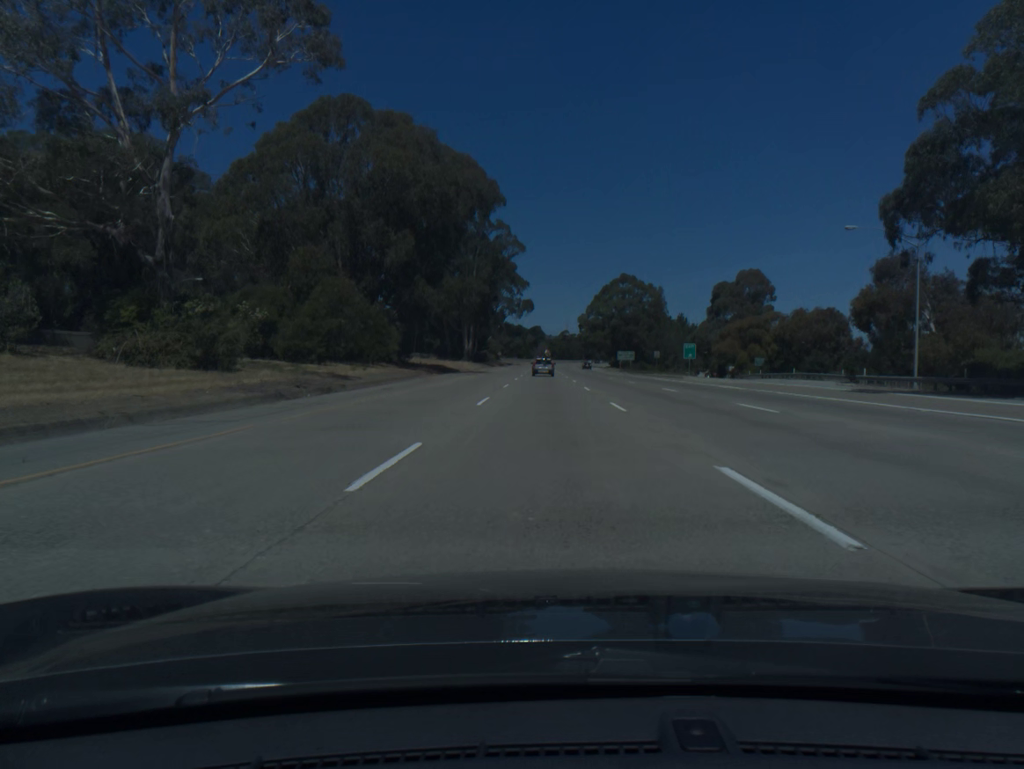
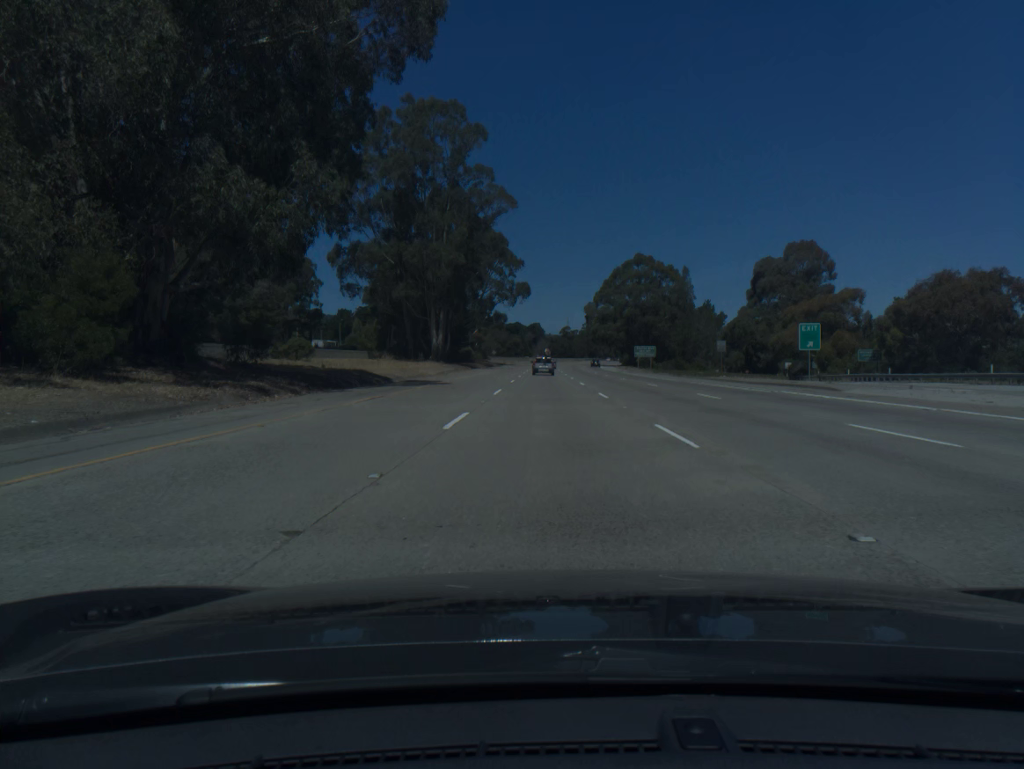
(0.0, +37.7) m; 0°
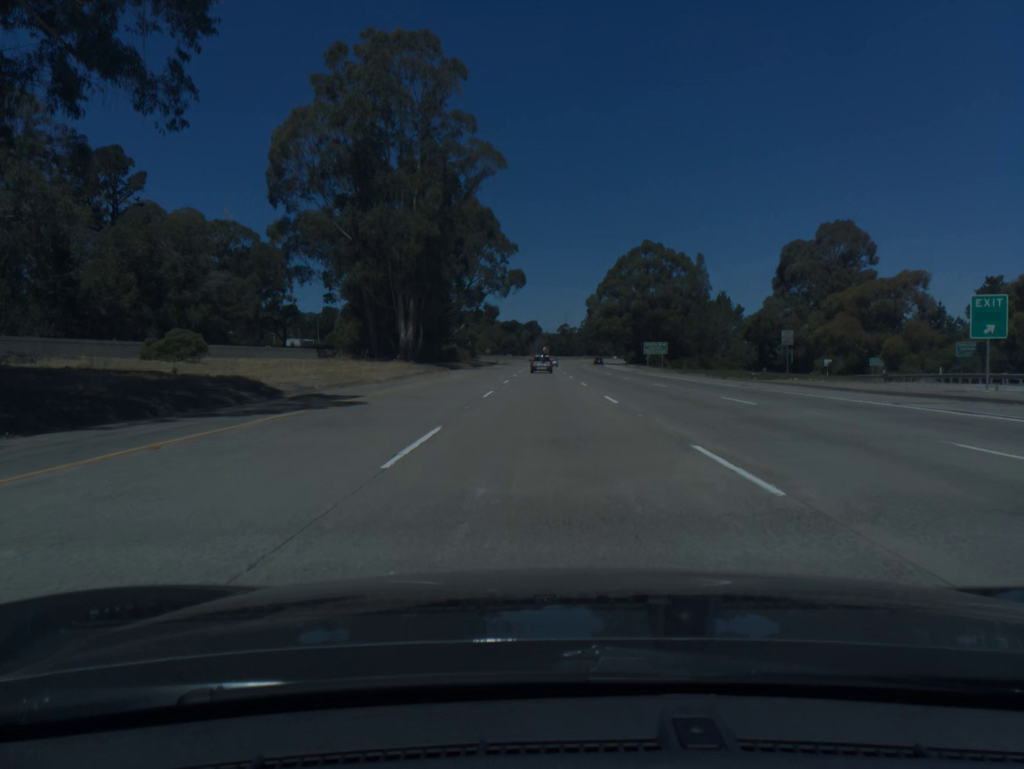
(0.0, +18.8) m; 0°
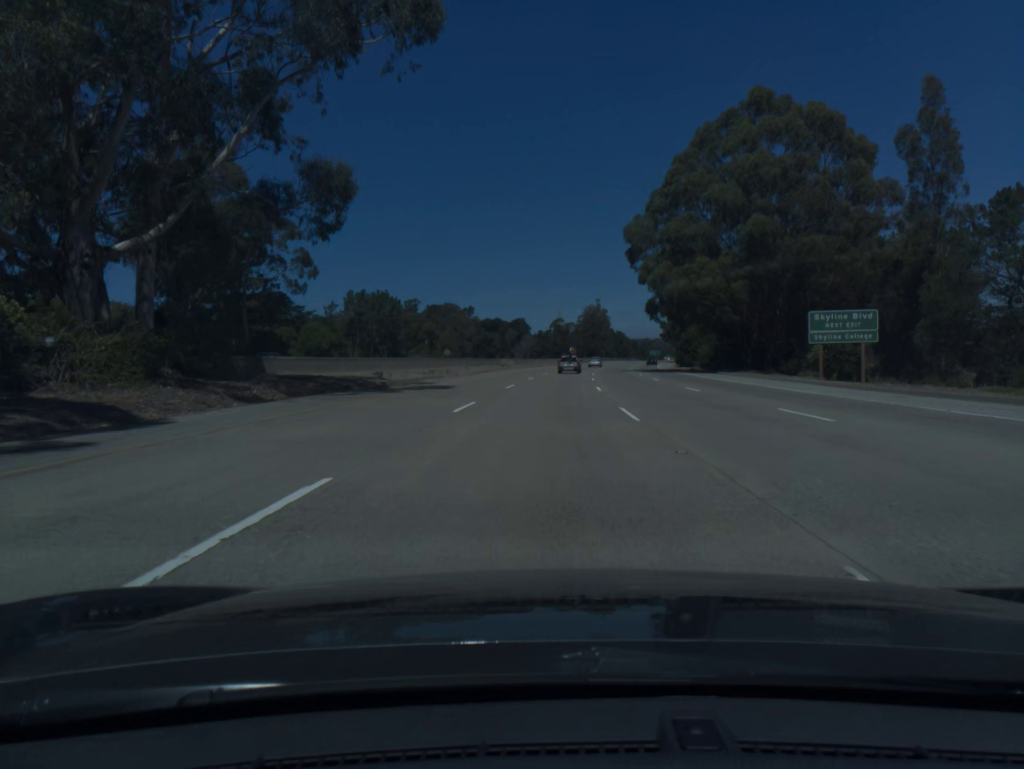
(+0.4, +93.9) m; +1°
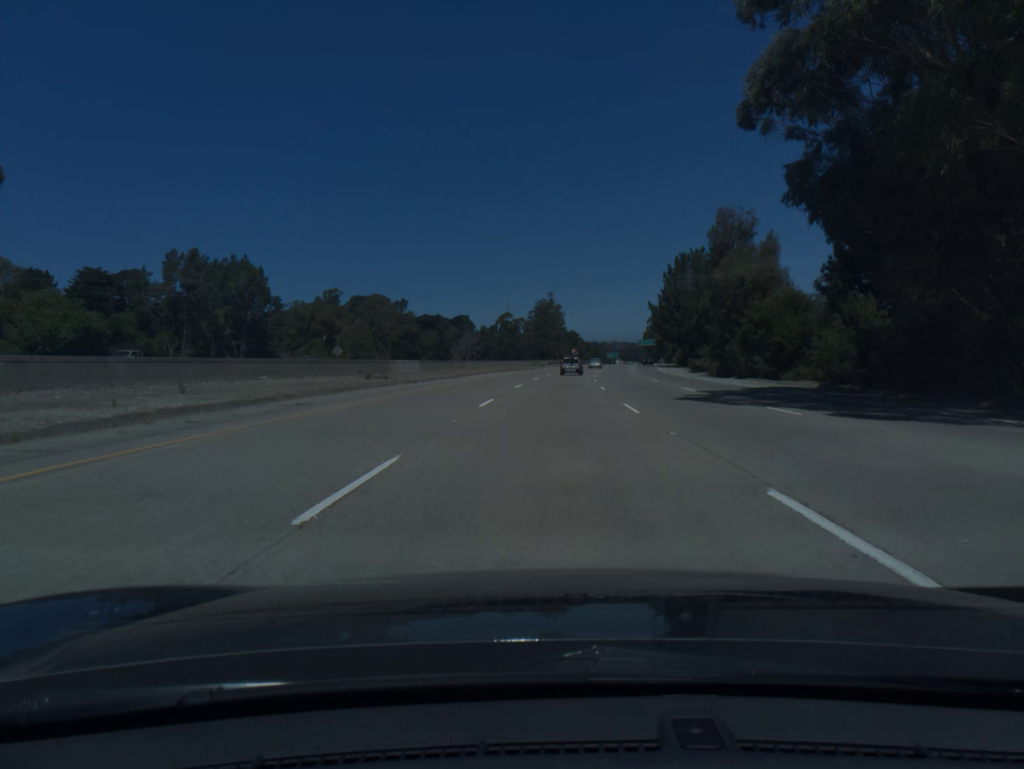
(+1.6, +56.1) m; +4°
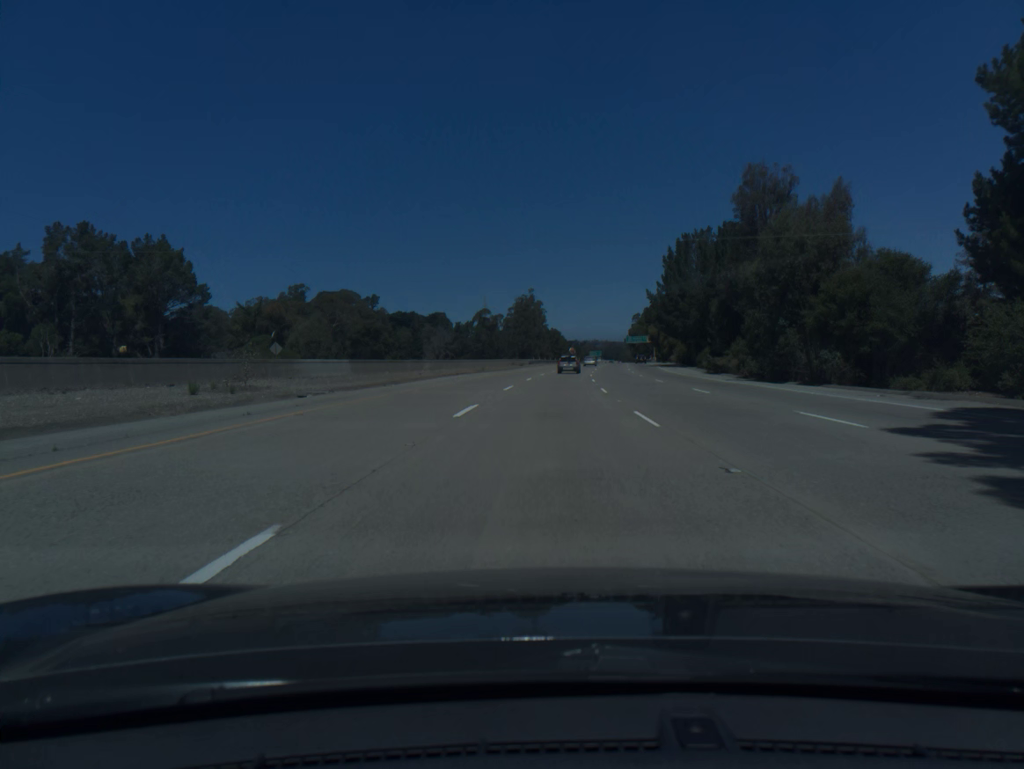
(+0.2, +18.7) m; +1°
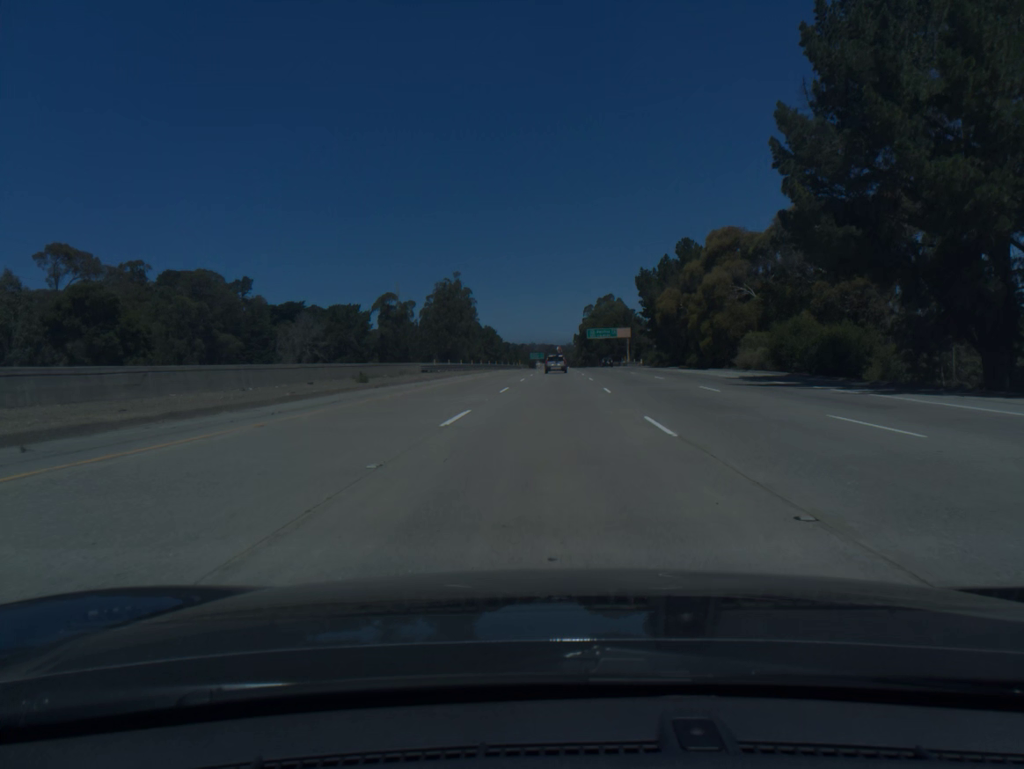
(+3.0, +75.0) m; +5°
